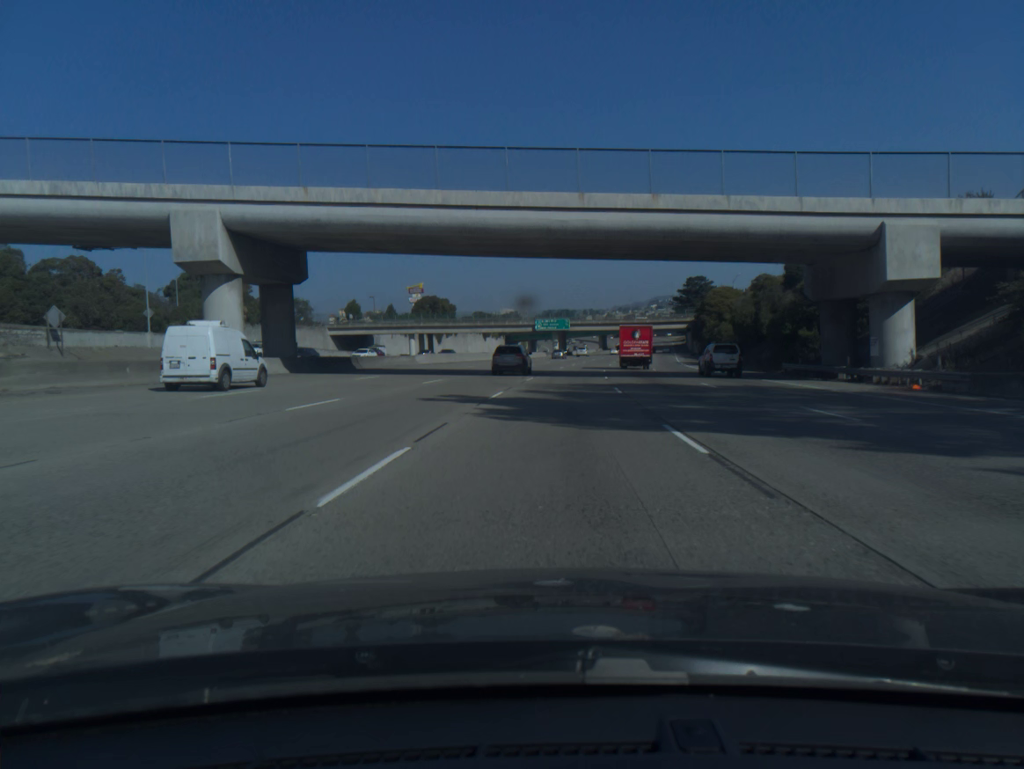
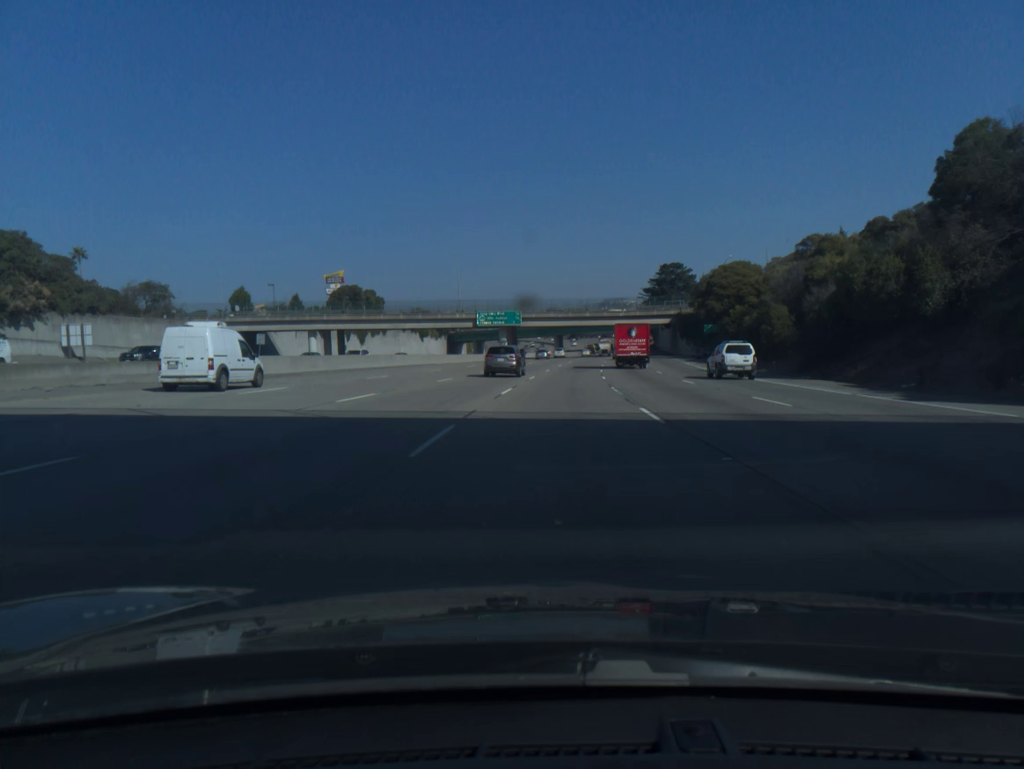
(+1.1, +39.4) m; +3°
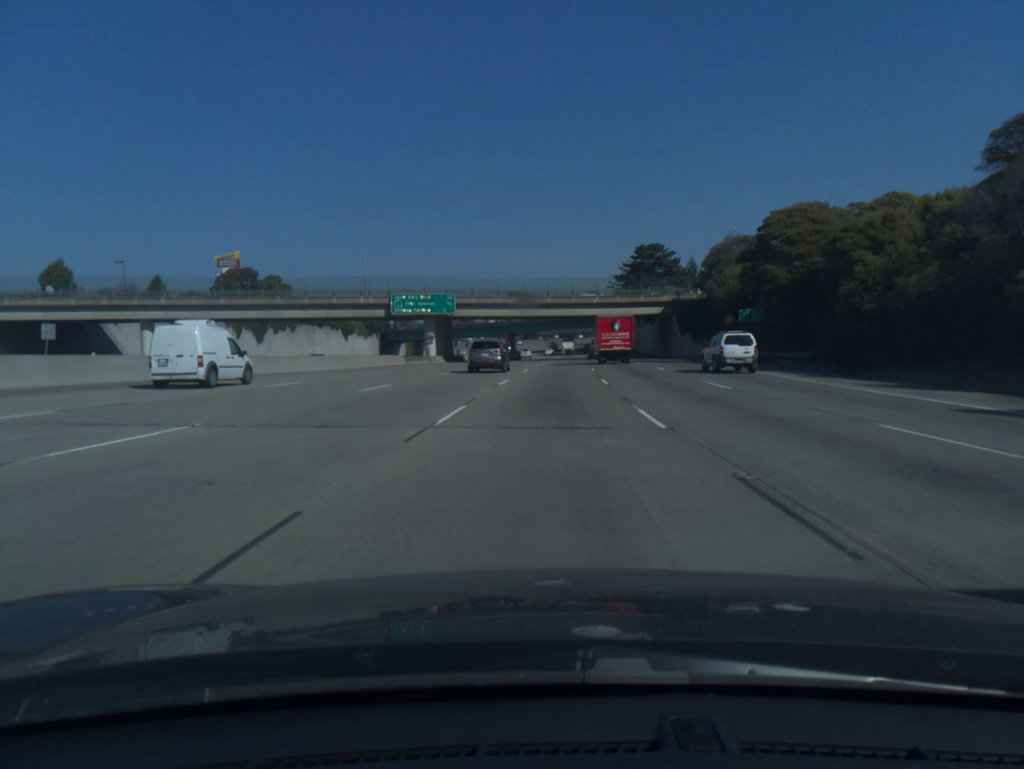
(+1.2, +39.4) m; +3°
